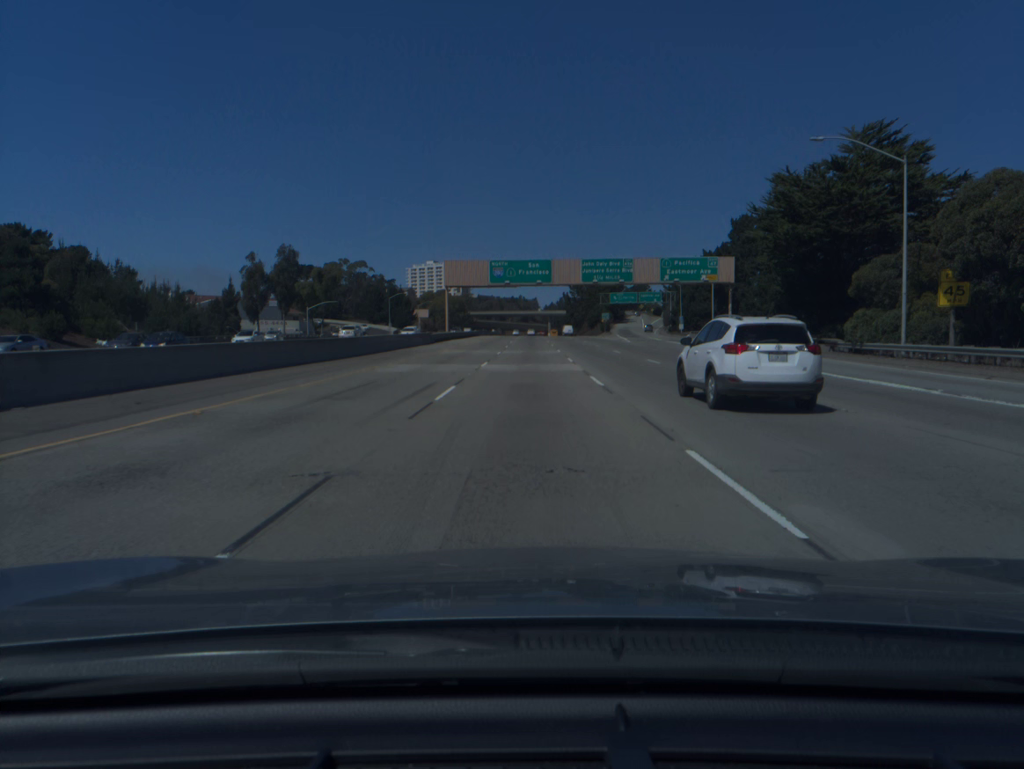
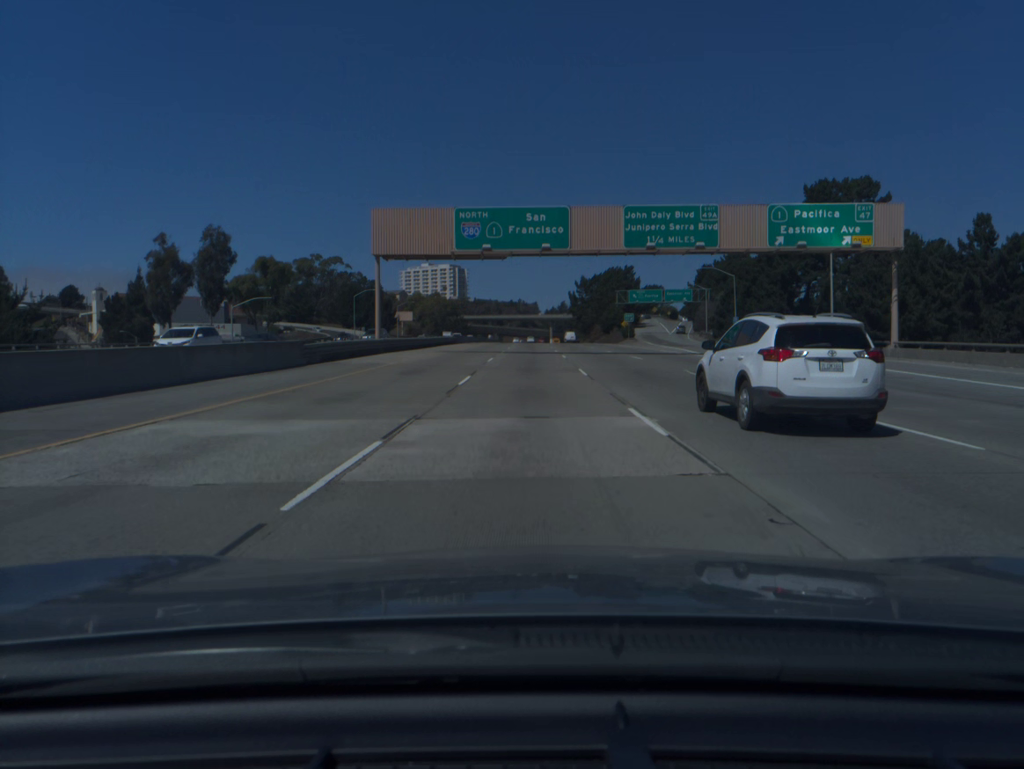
(0.0, +38.5) m; 0°
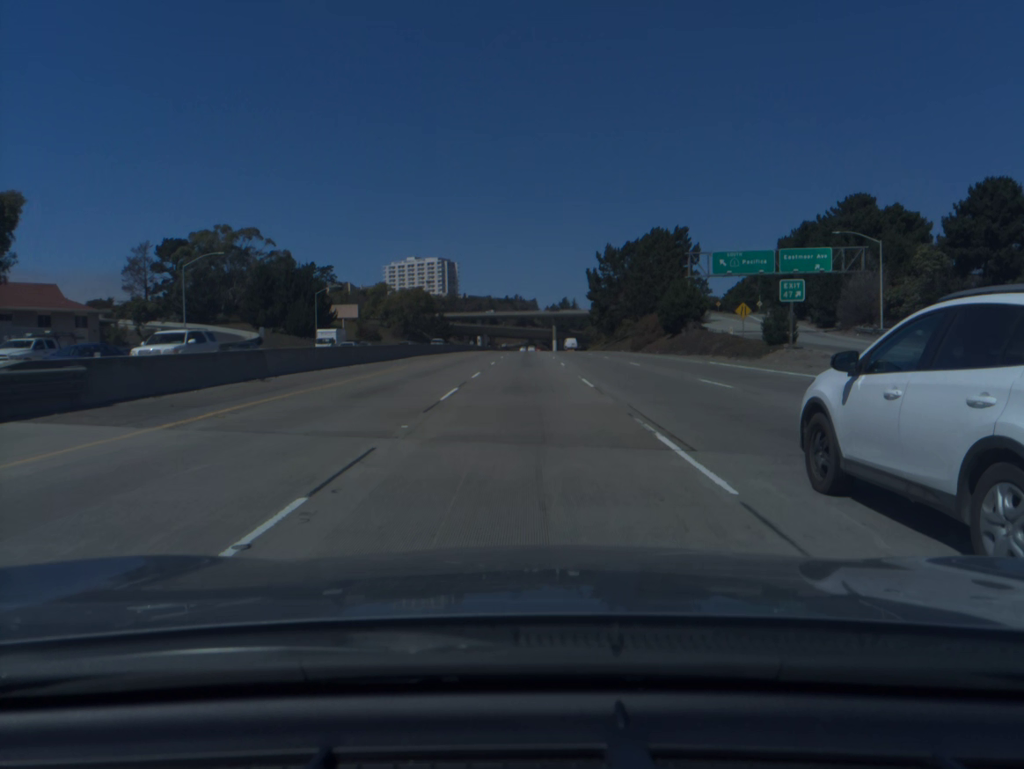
(0.0, +76.5) m; 0°
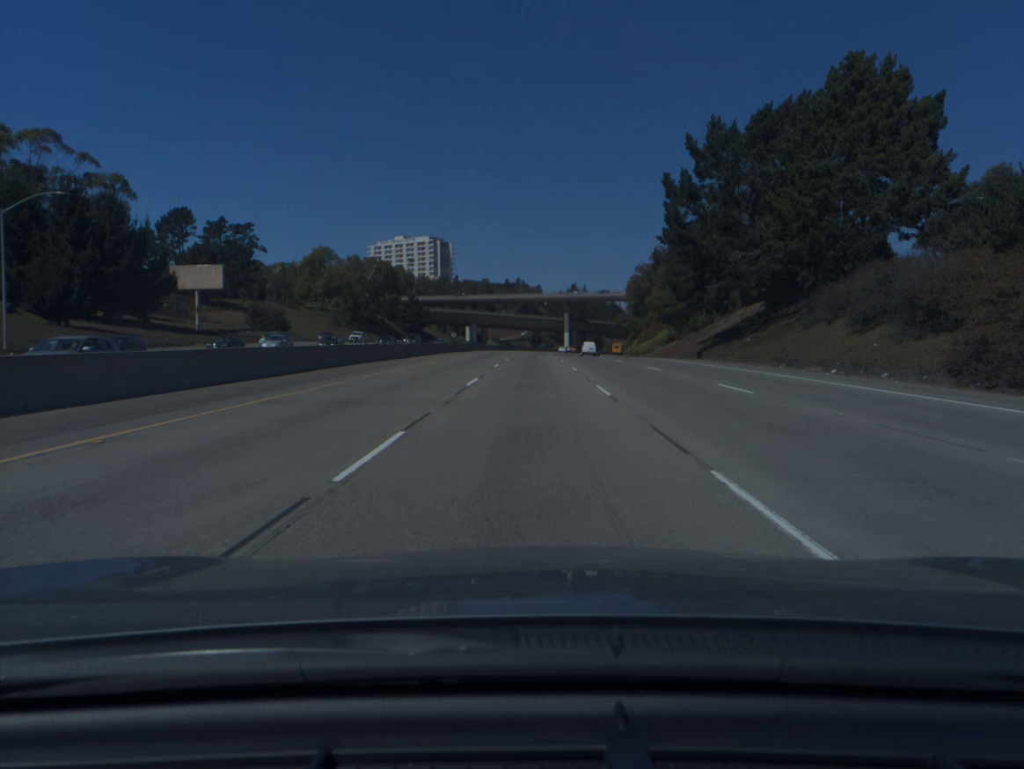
(-0.4, +77.0) m; 0°
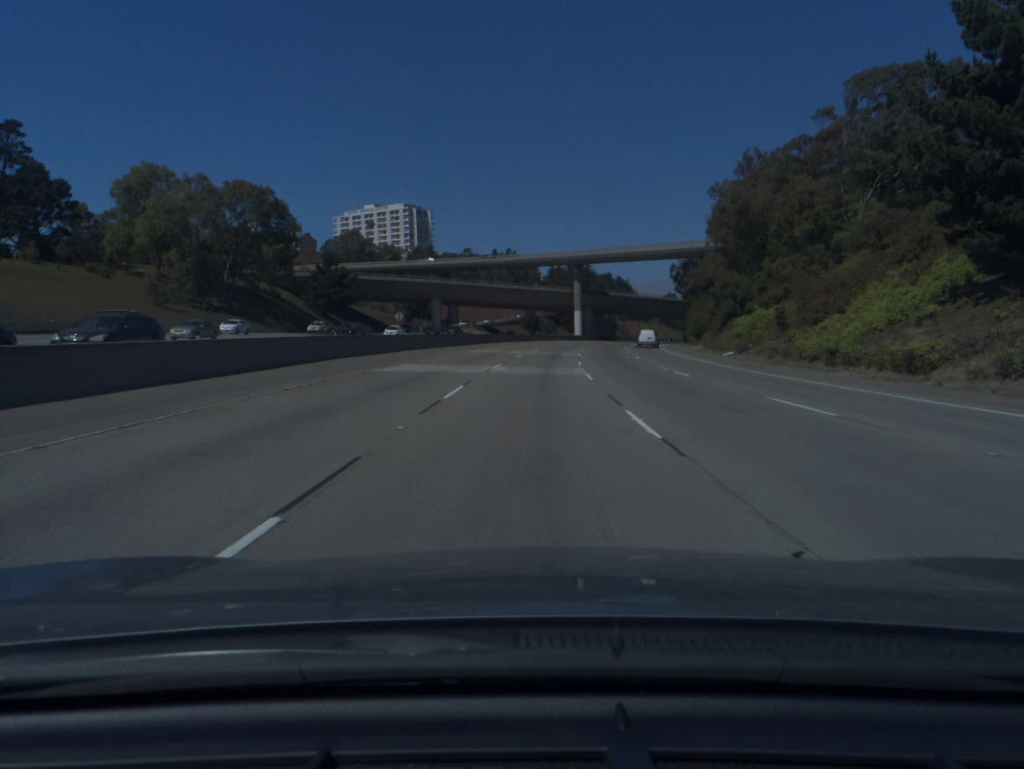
(+0.4, +78.3) m; 0°
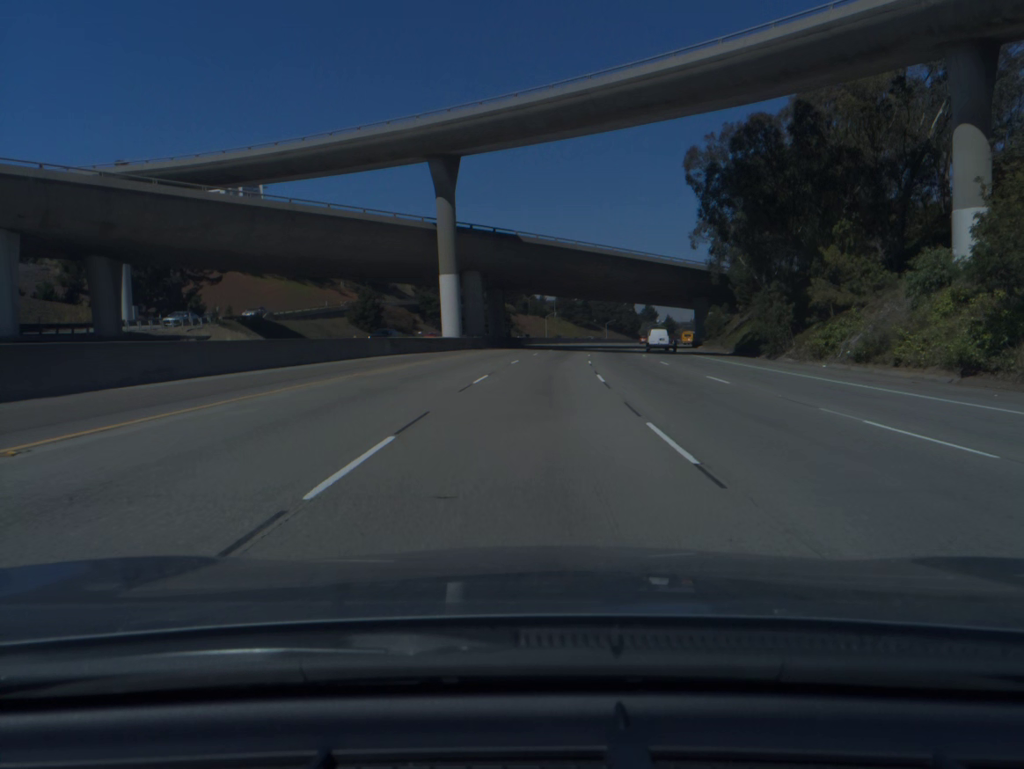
(+6.0, +97.4) m; +8°
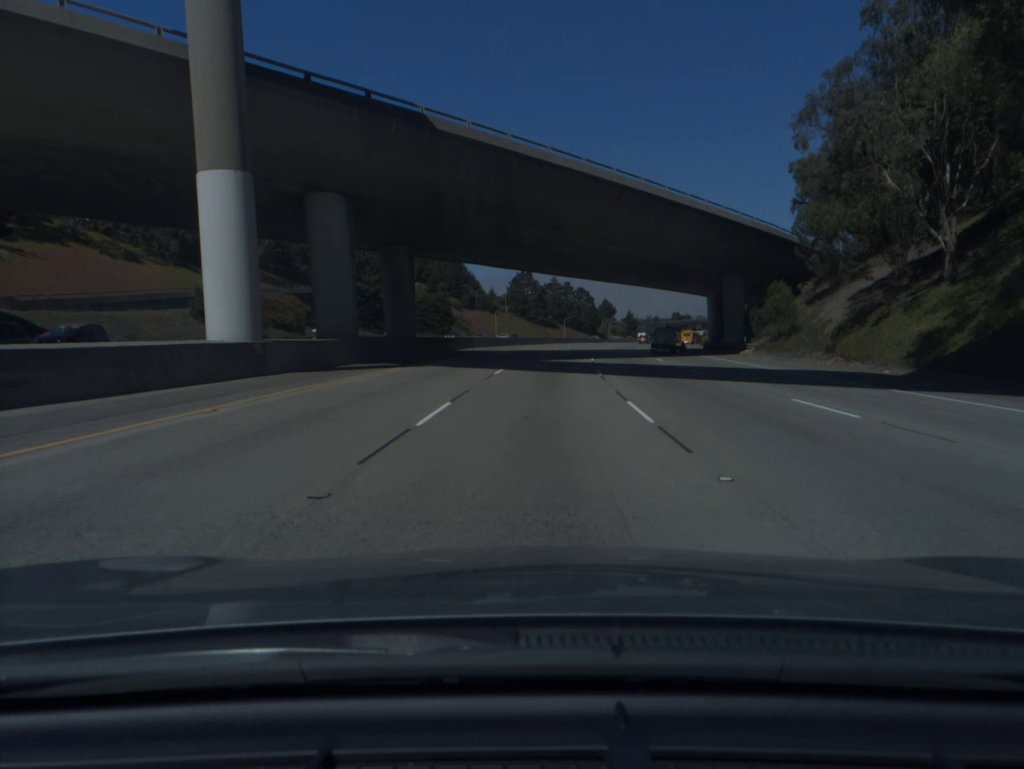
(+1.2, +39.0) m; +4°
